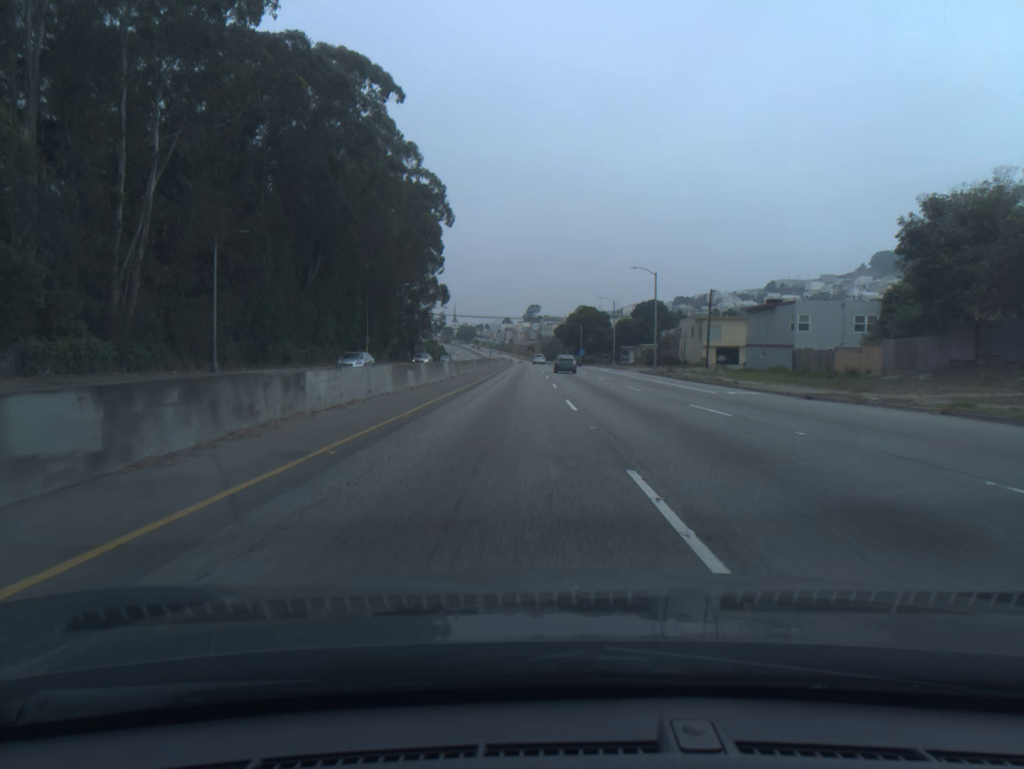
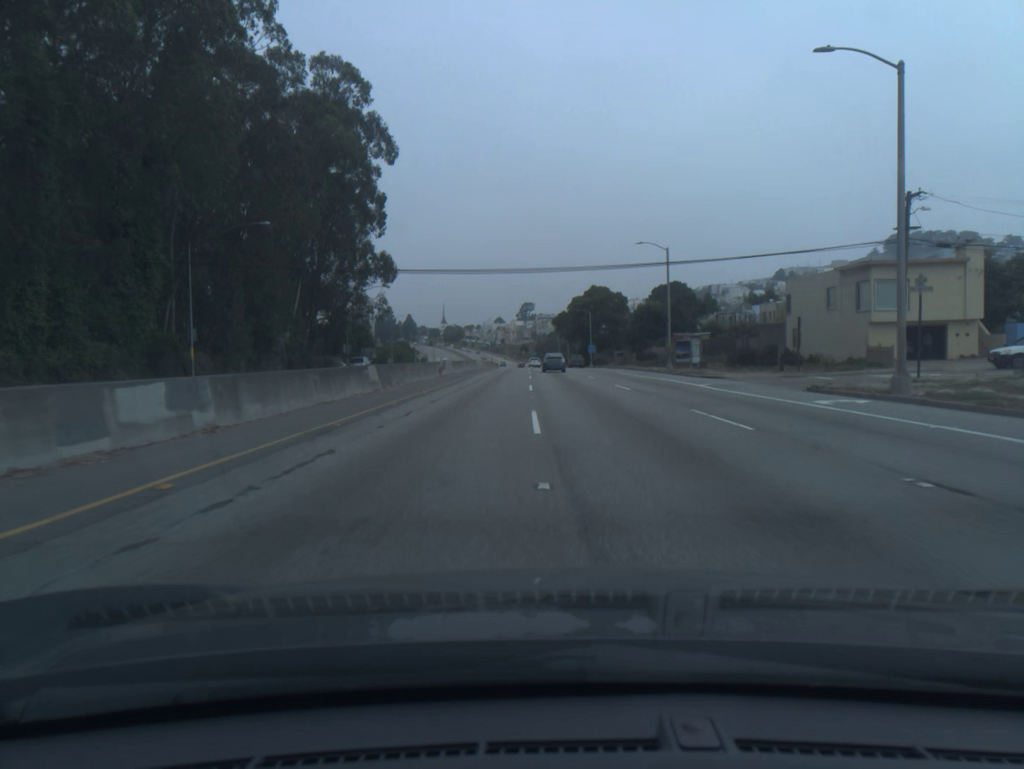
(+0.2, +50.5) m; 0°
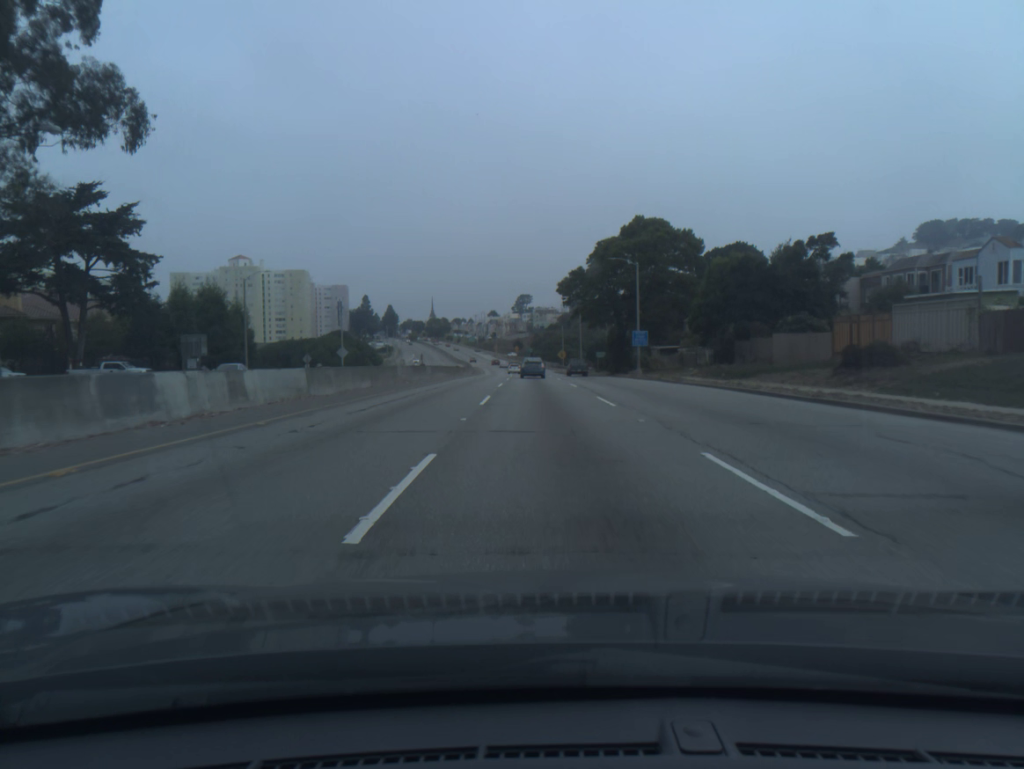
(+0.2, +66.2) m; 0°
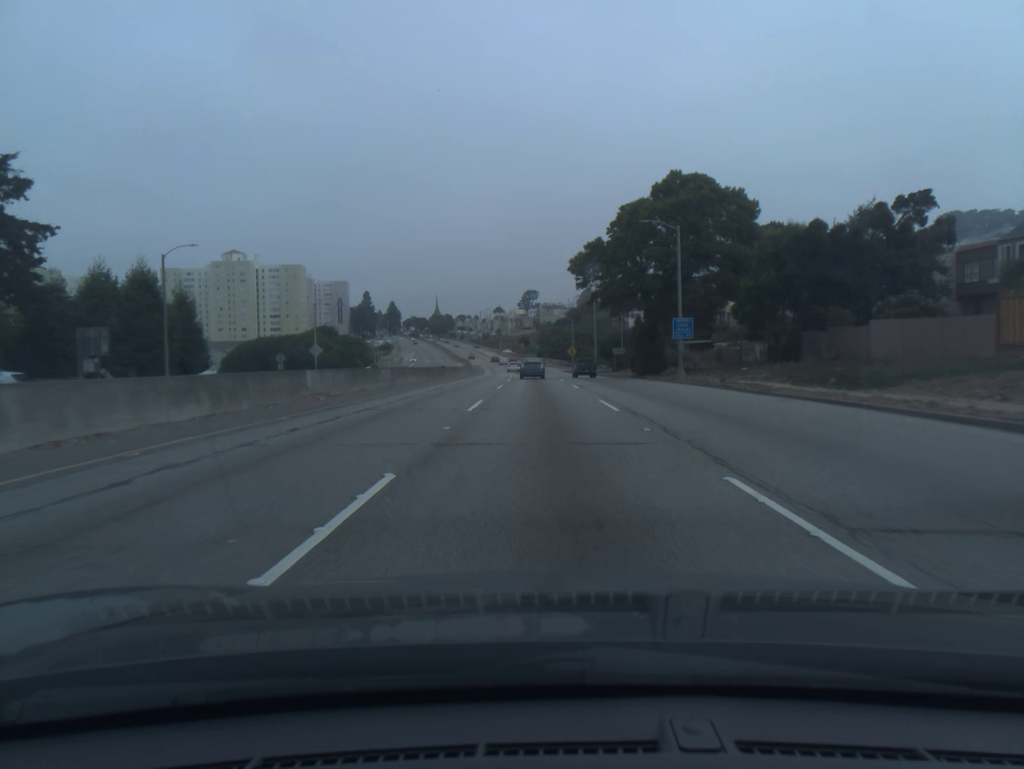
(0.0, +16.4) m; 0°
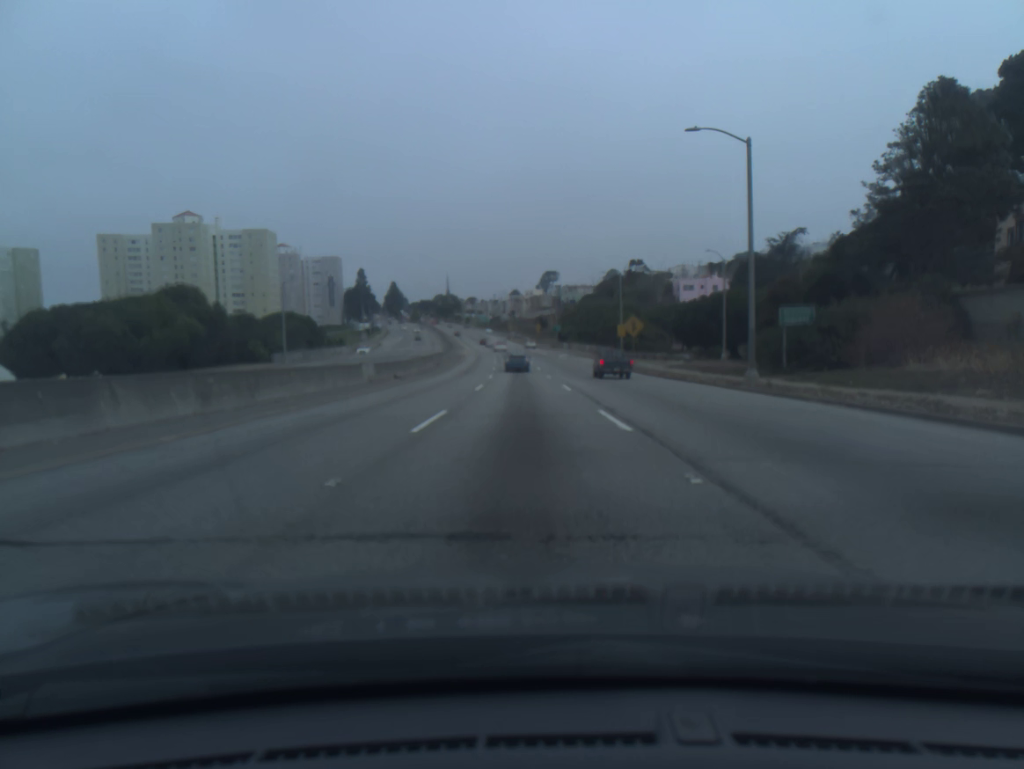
(-0.8, +65.0) m; -1°
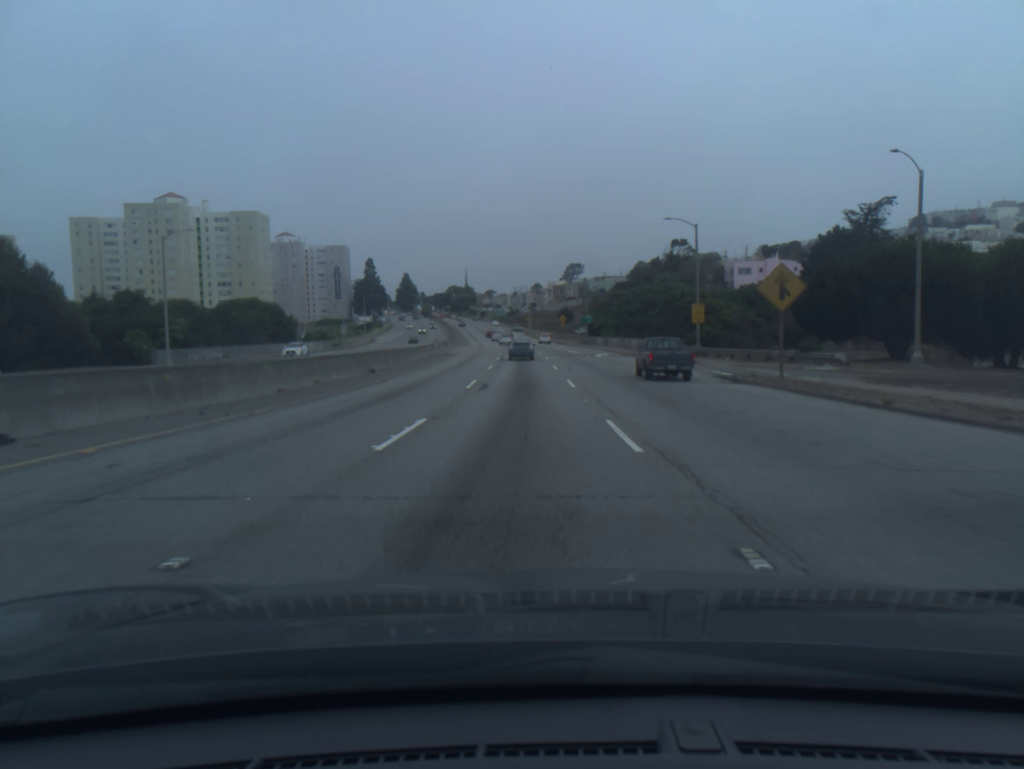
(-0.5, +32.2) m; -2°
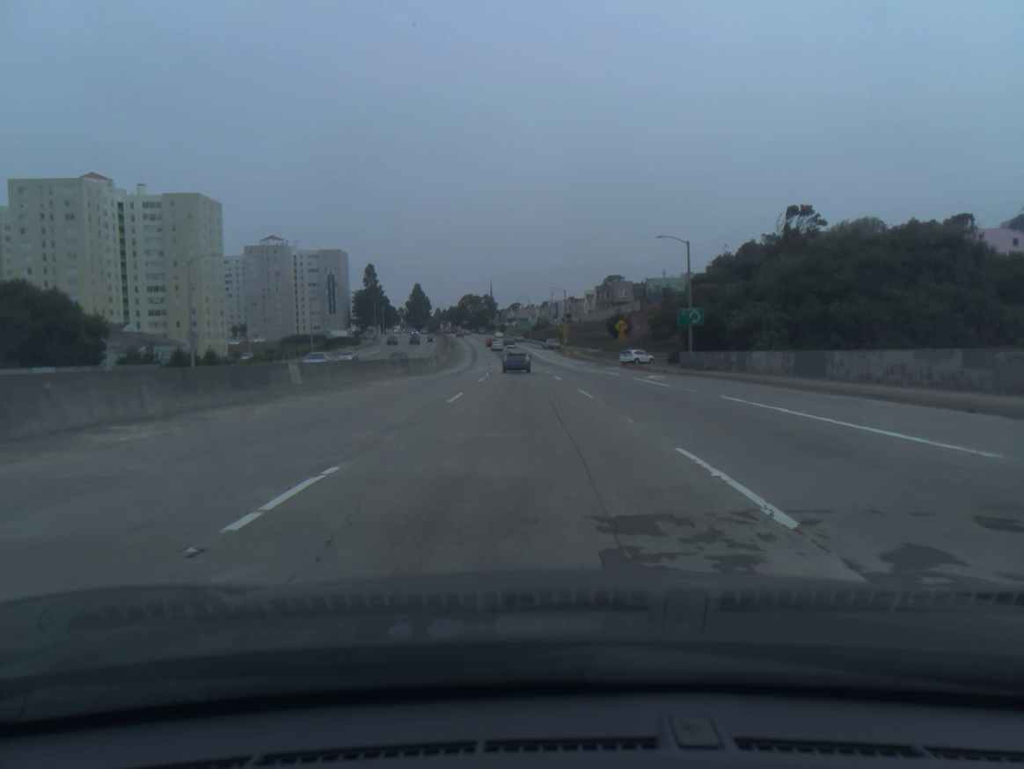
(-1.5, +63.9) m; -2°
